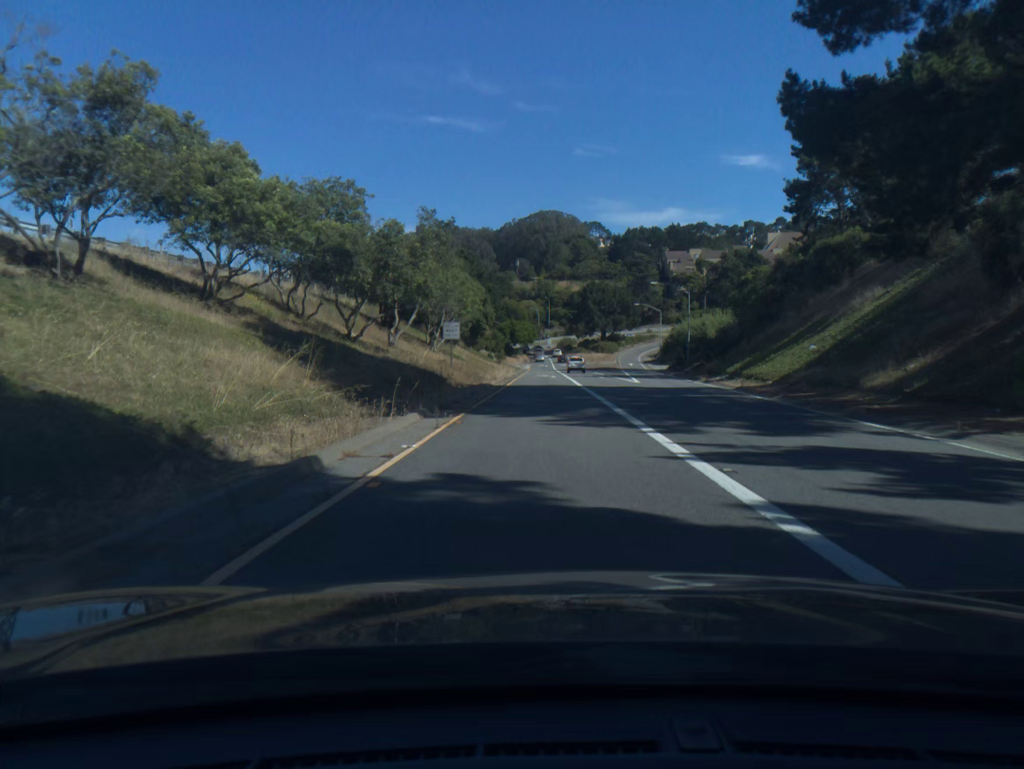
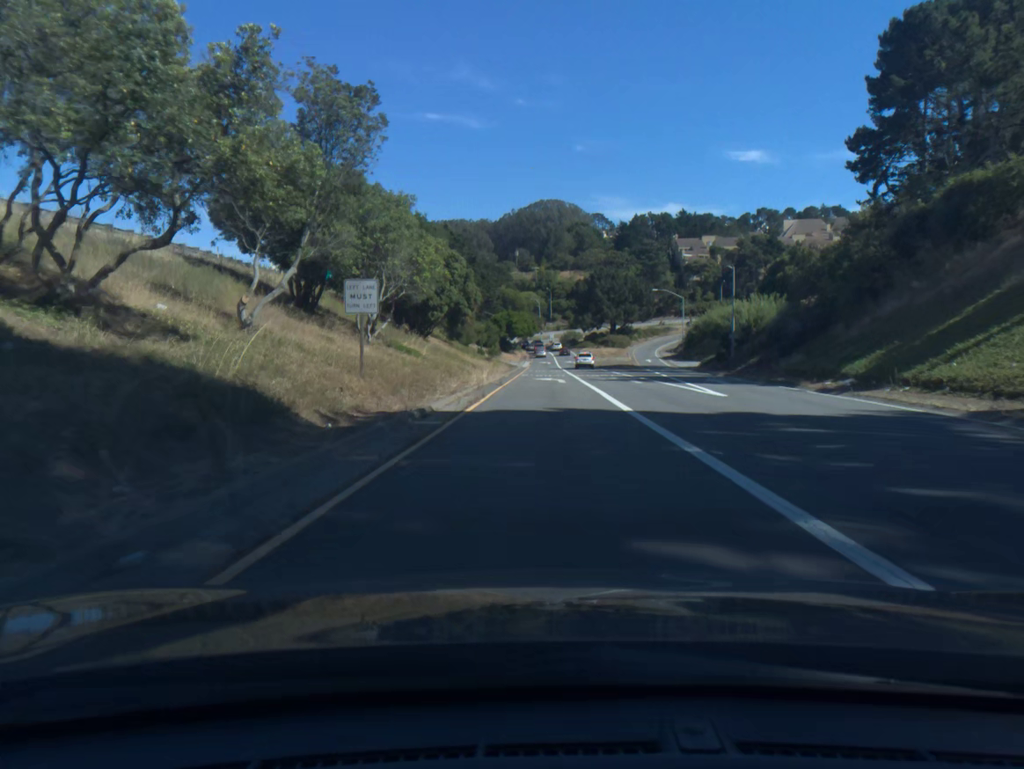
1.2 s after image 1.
(0.0, +21.0) m; 0°
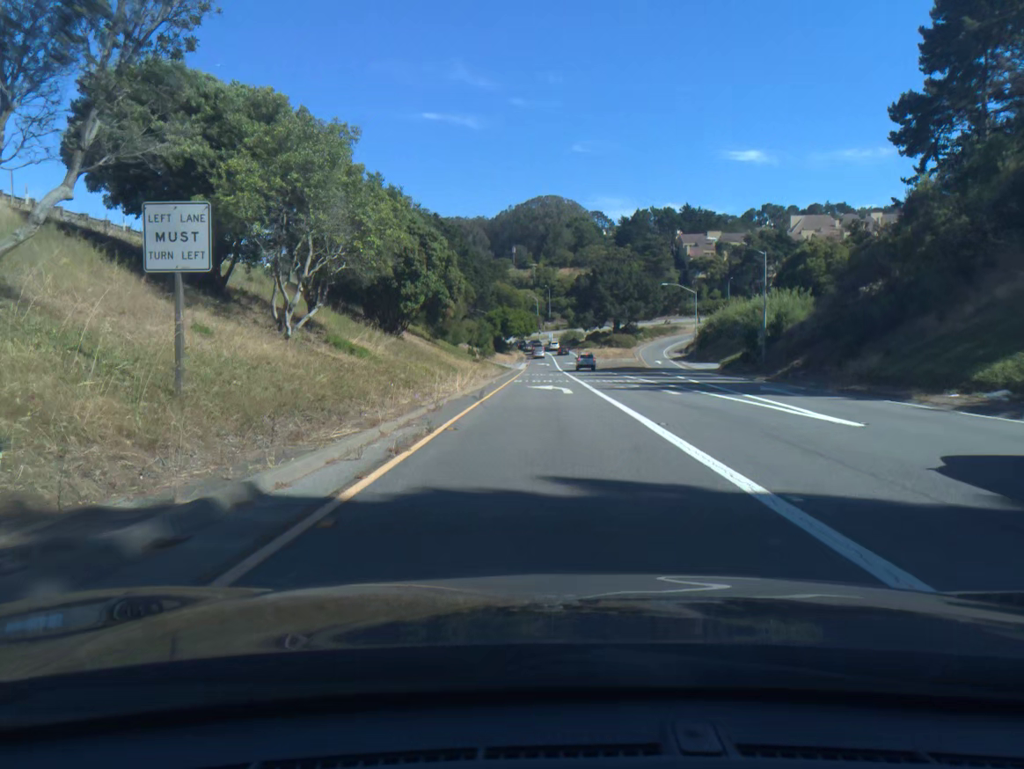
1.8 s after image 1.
(0.0, +10.4) m; 0°
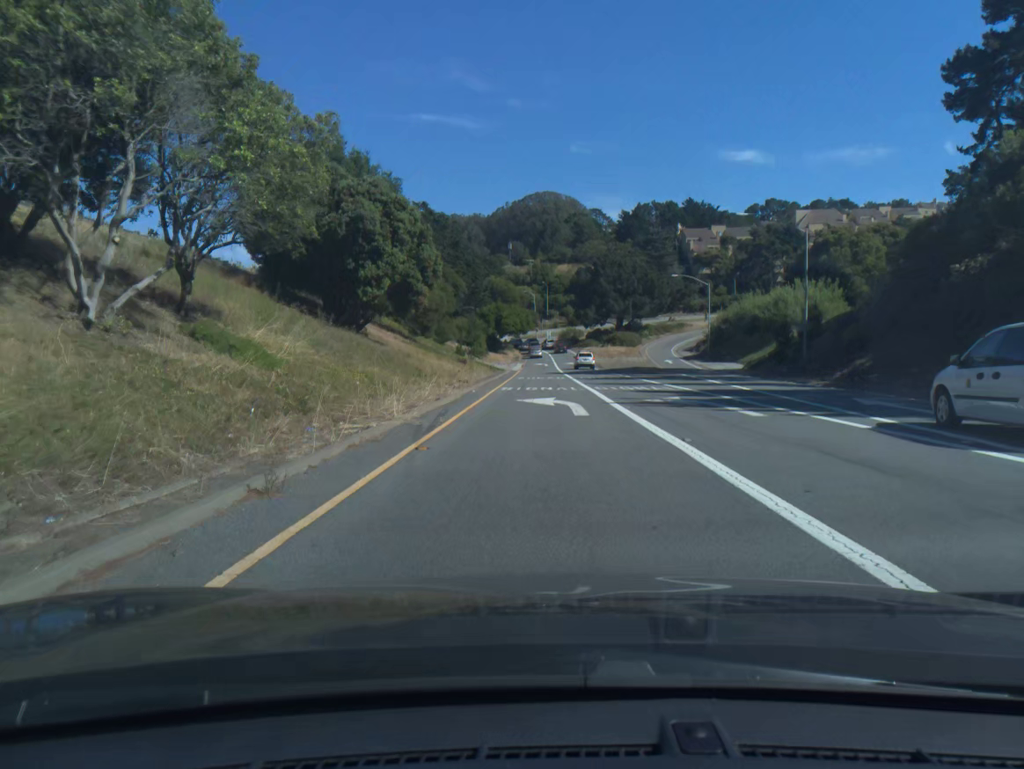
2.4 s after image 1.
(0.0, +10.2) m; 0°
